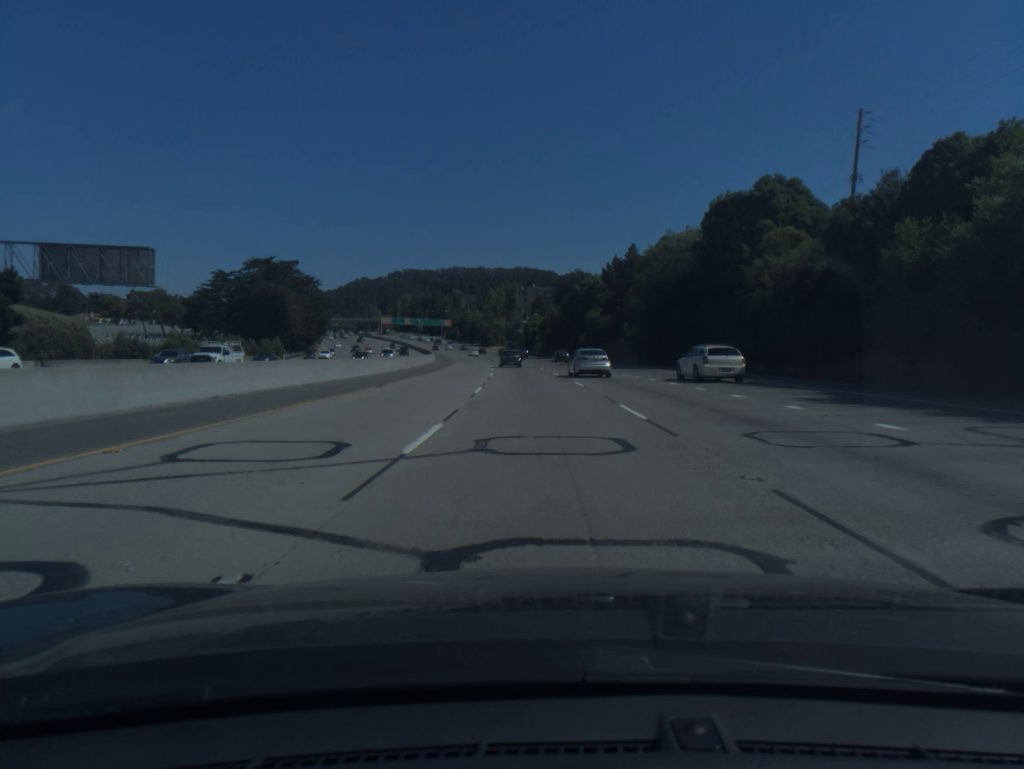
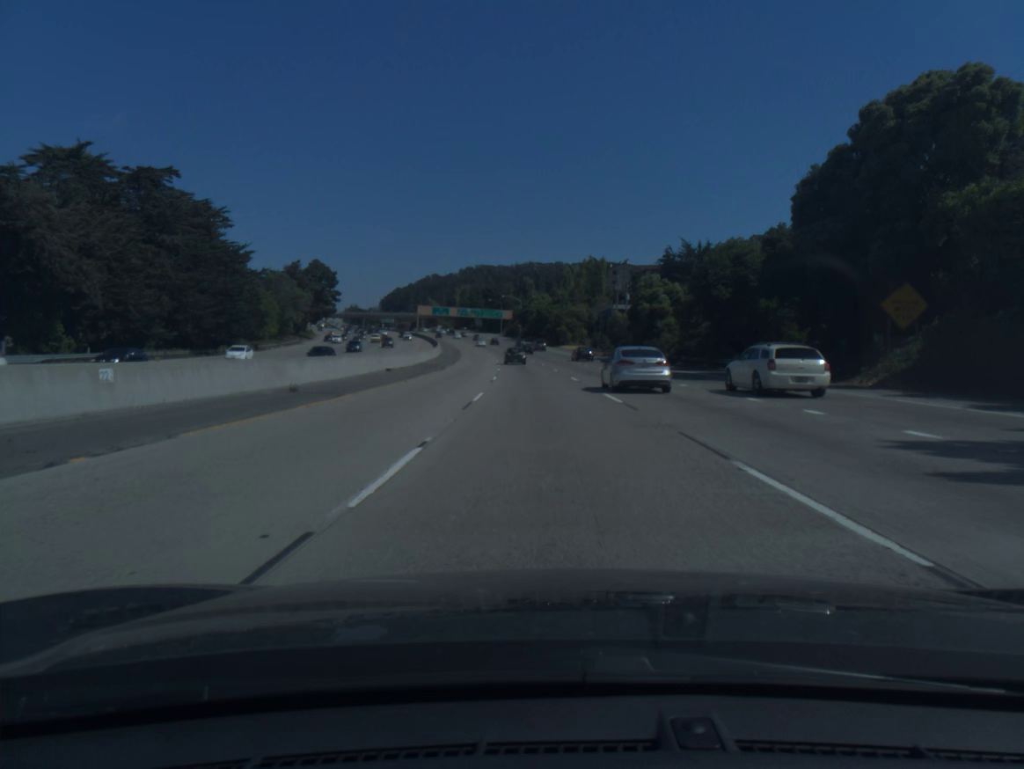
(-4.9, +94.4) m; -6°
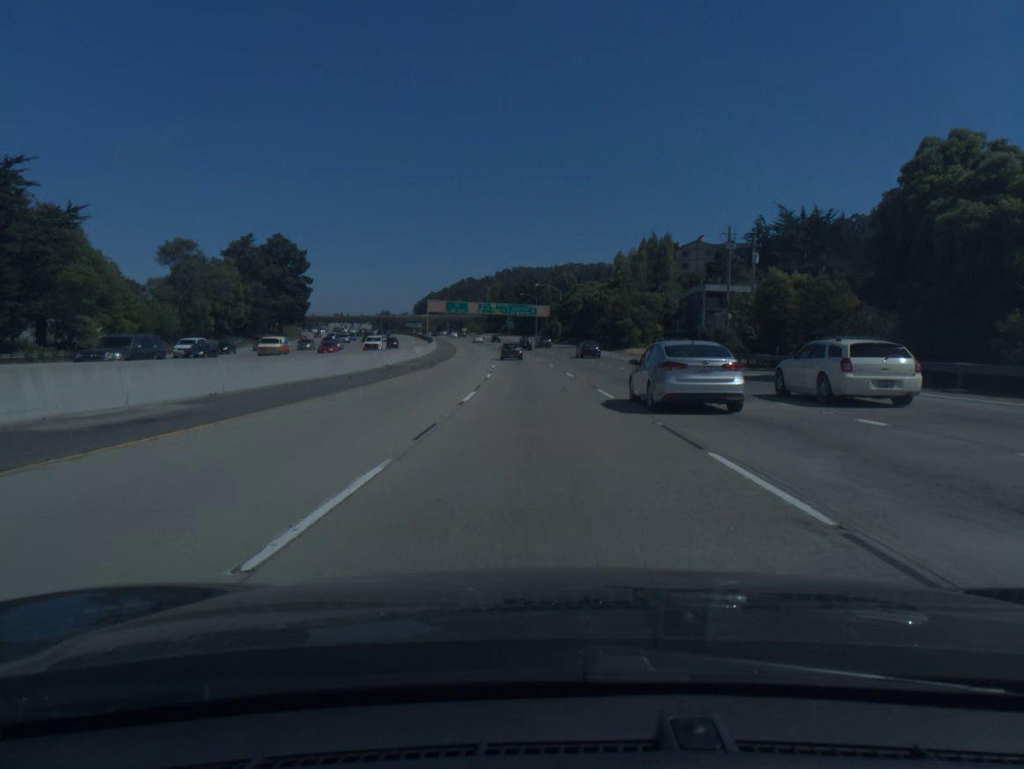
(-1.4, +56.5) m; -3°
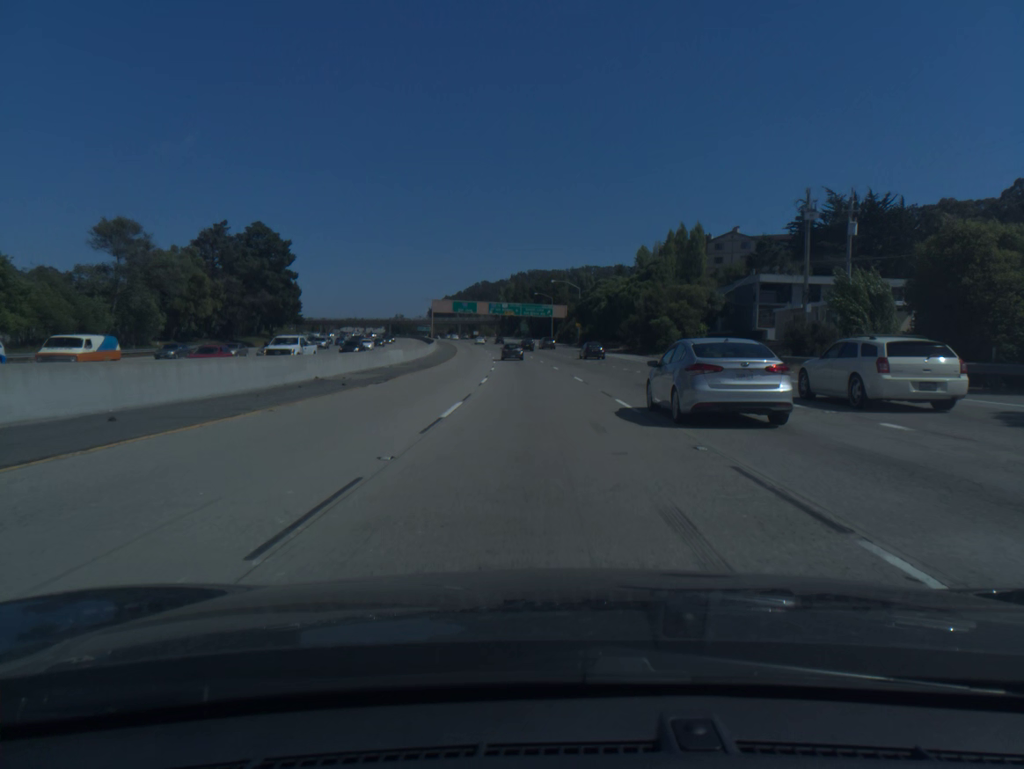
(-0.2, +18.8) m; -1°
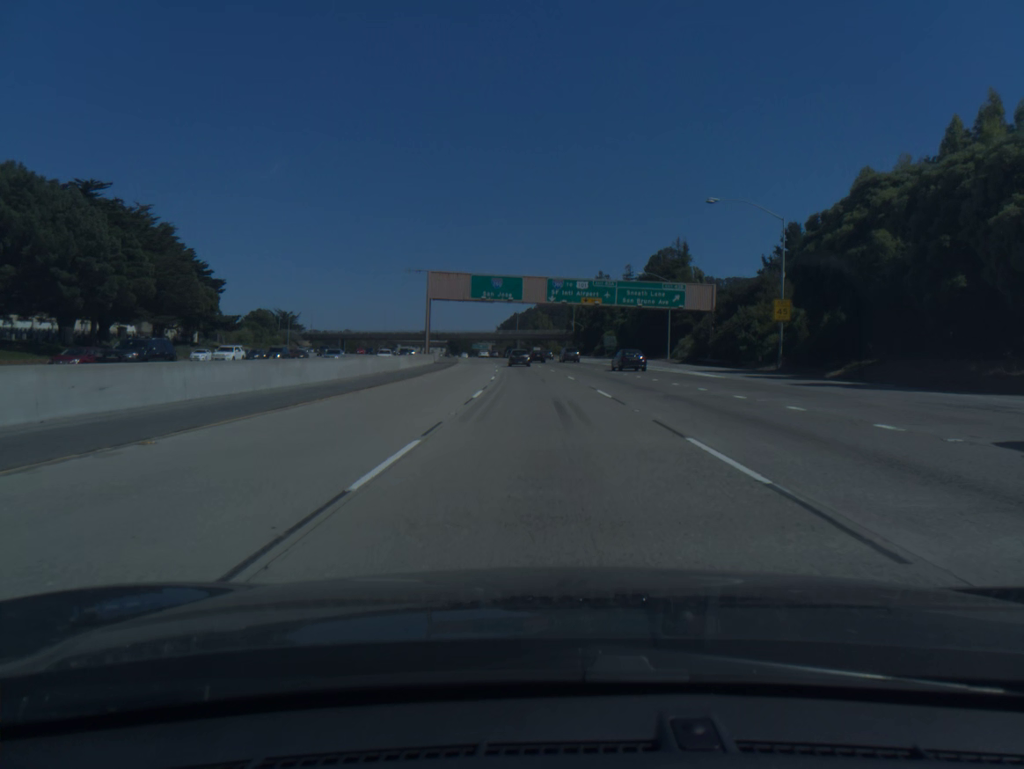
(-4.6, +93.1) m; -5°
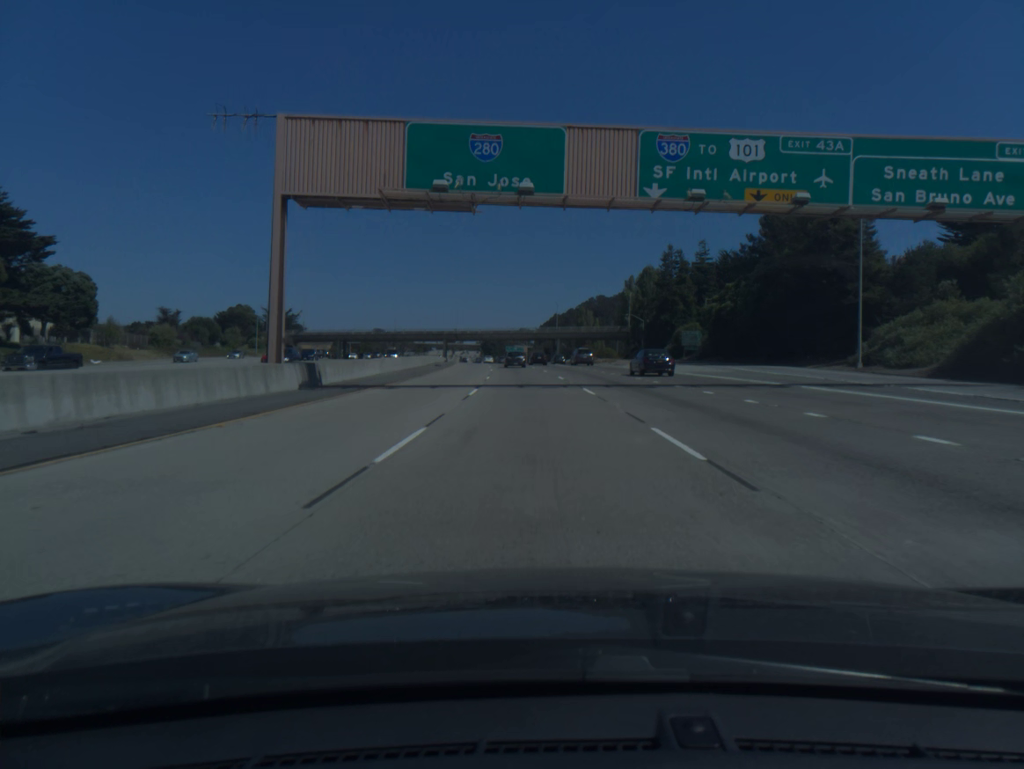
(-1.3, +55.5) m; -3°
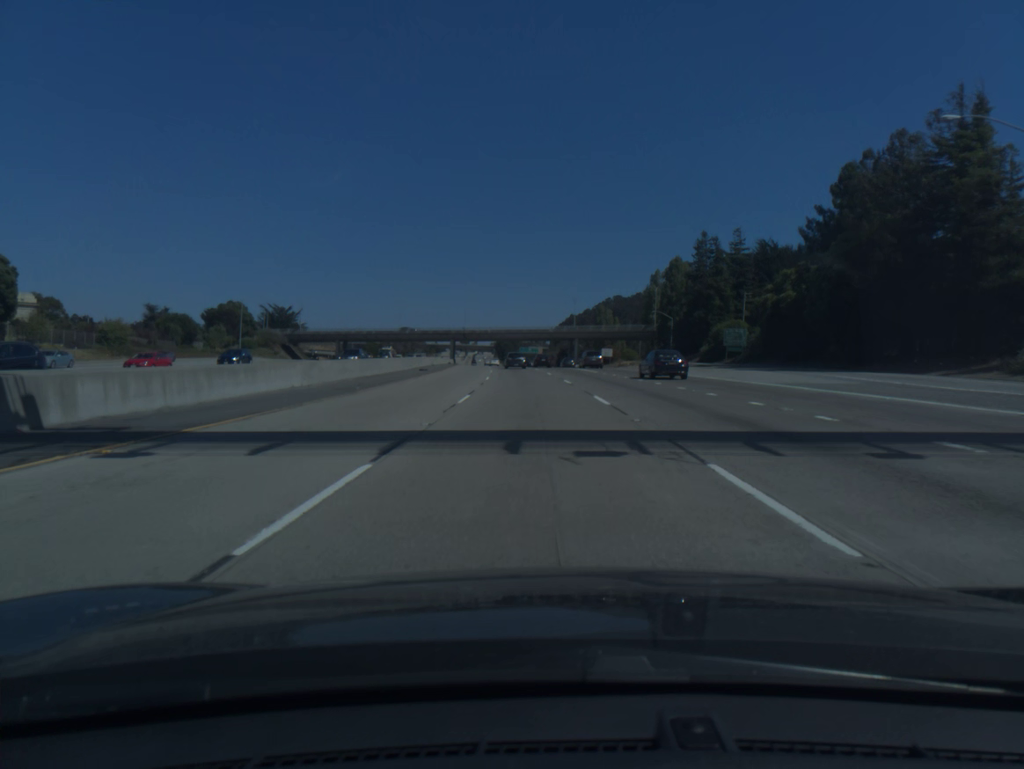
(-0.2, +18.4) m; -1°
